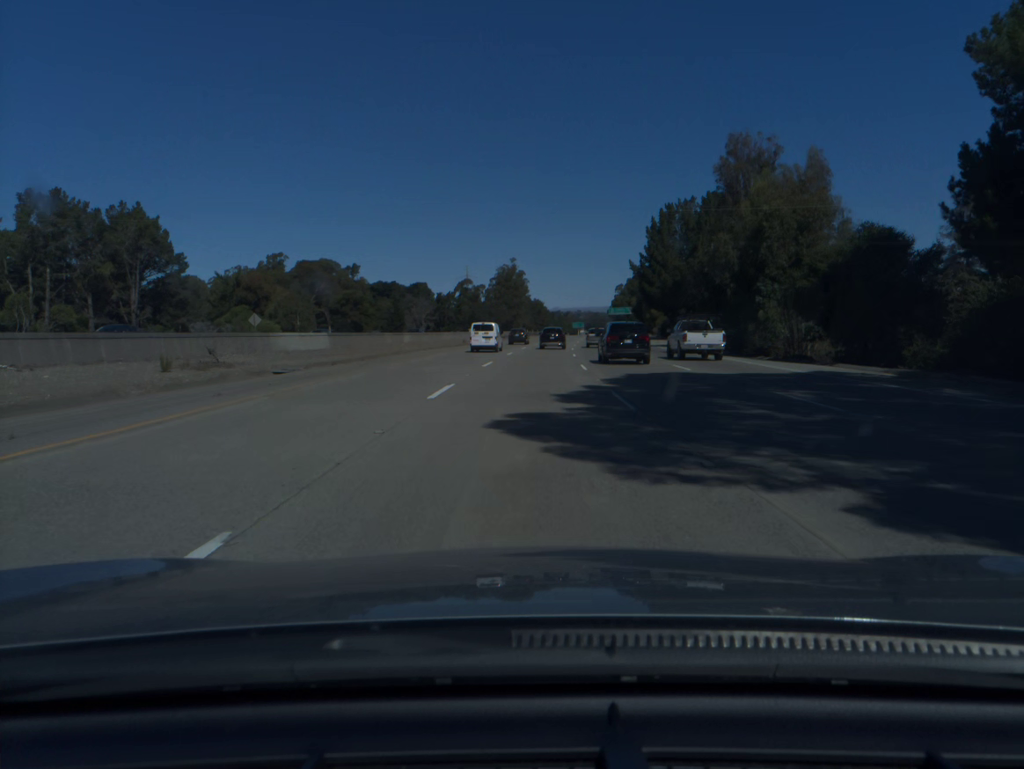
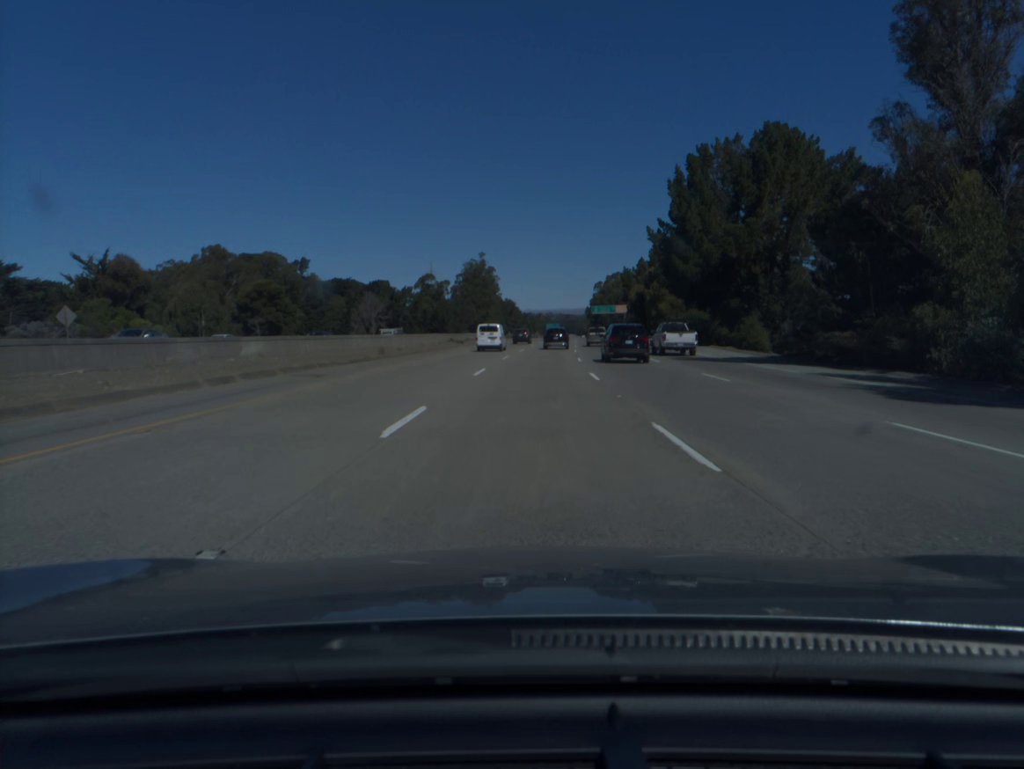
(+0.5, +34.8) m; +2°
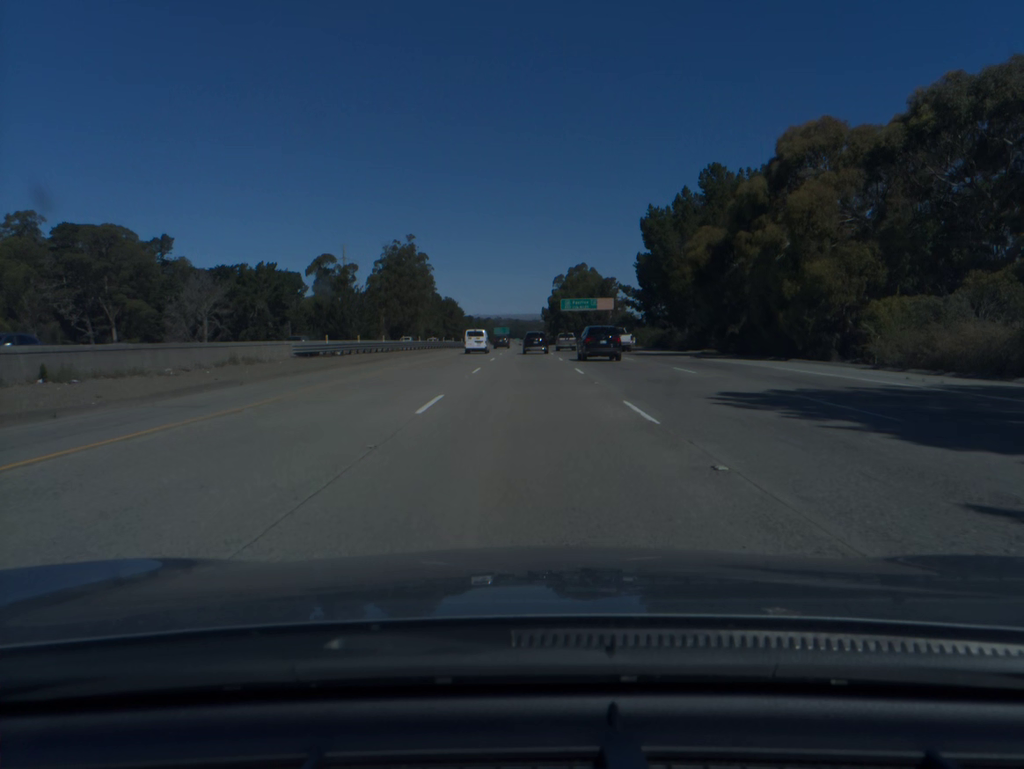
(+2.6, +69.7) m; +4°
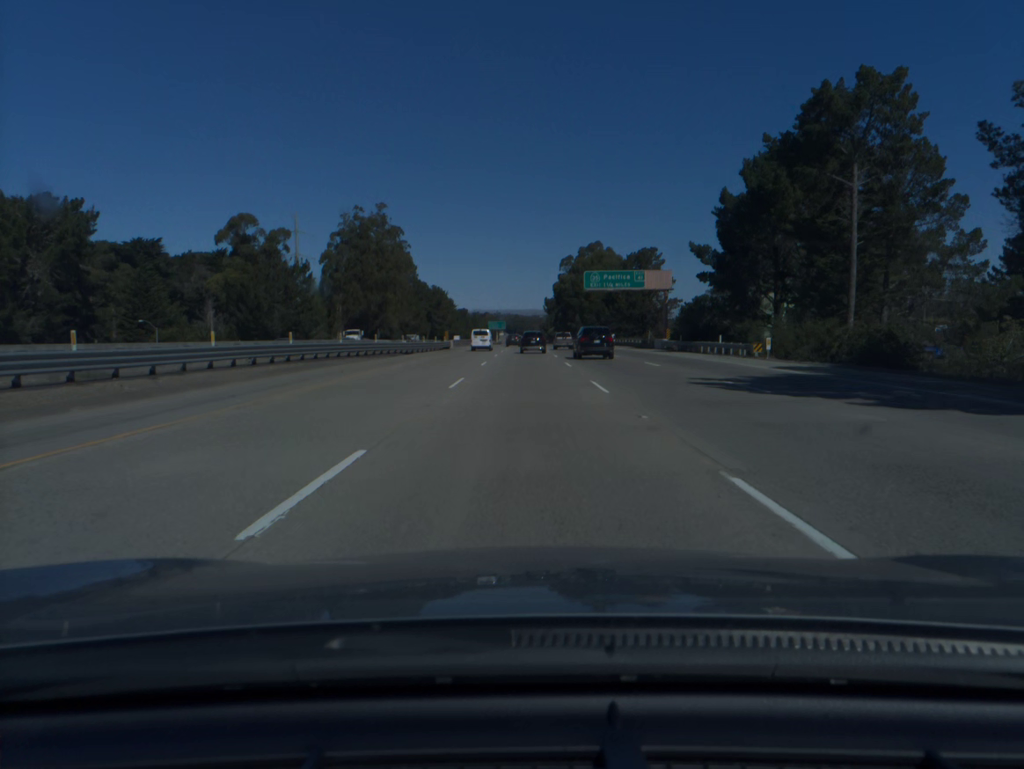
(+0.2, +52.3) m; 0°
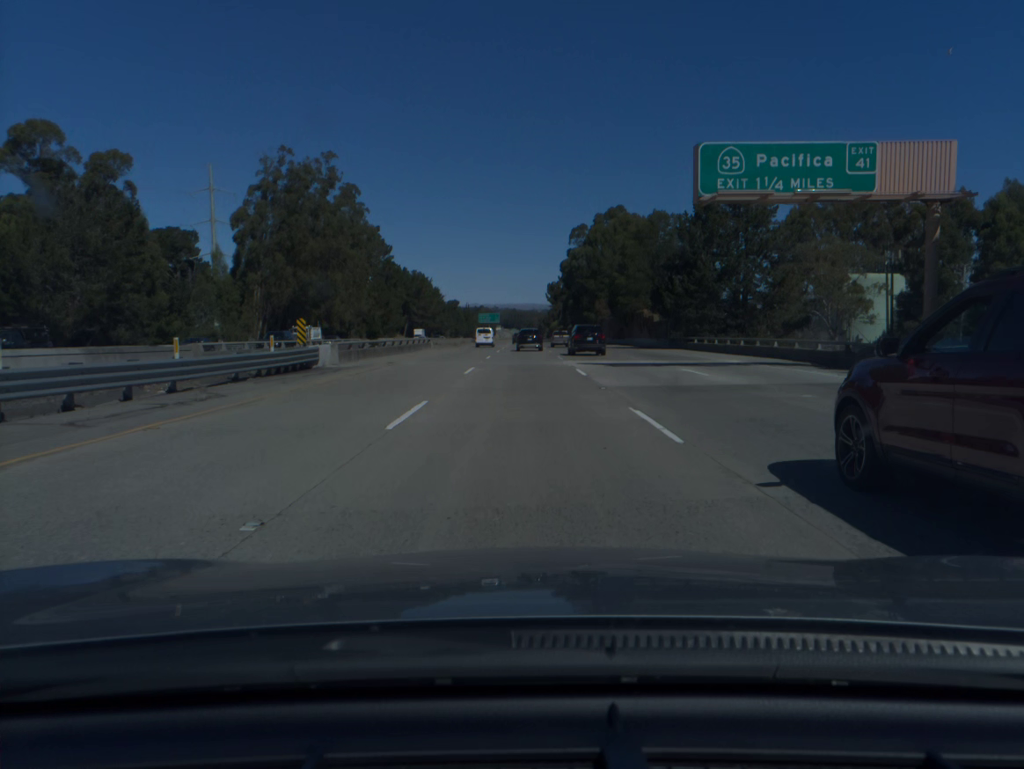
(+0.1, +52.5) m; 0°
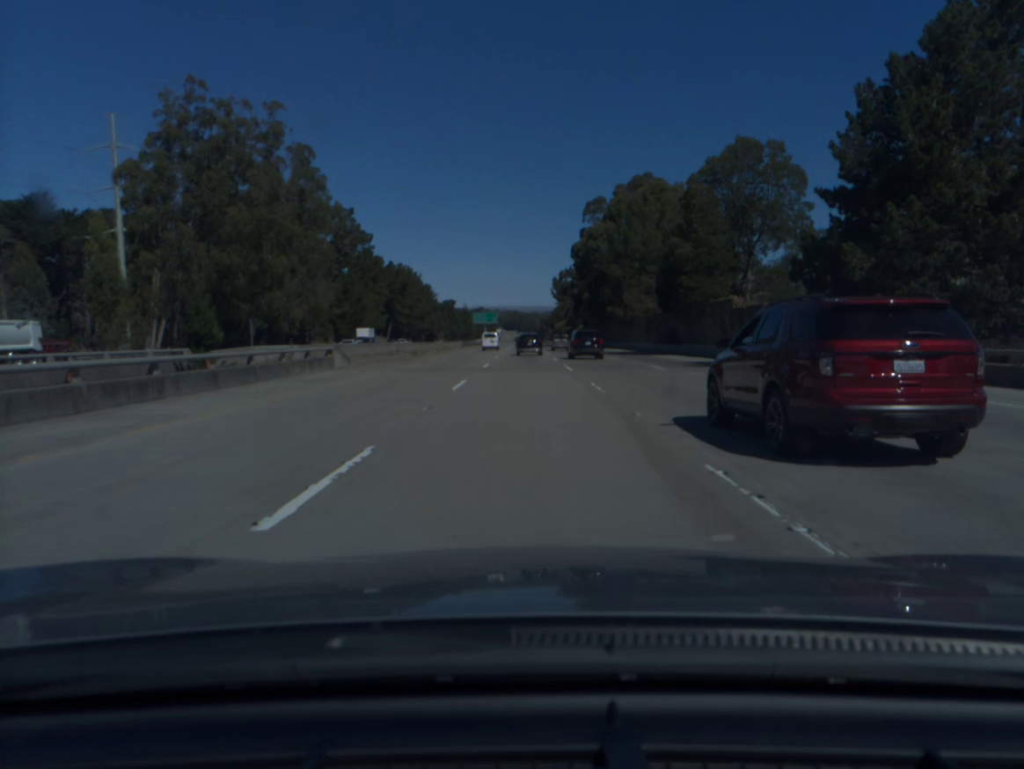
(0.0, +35.0) m; 0°
